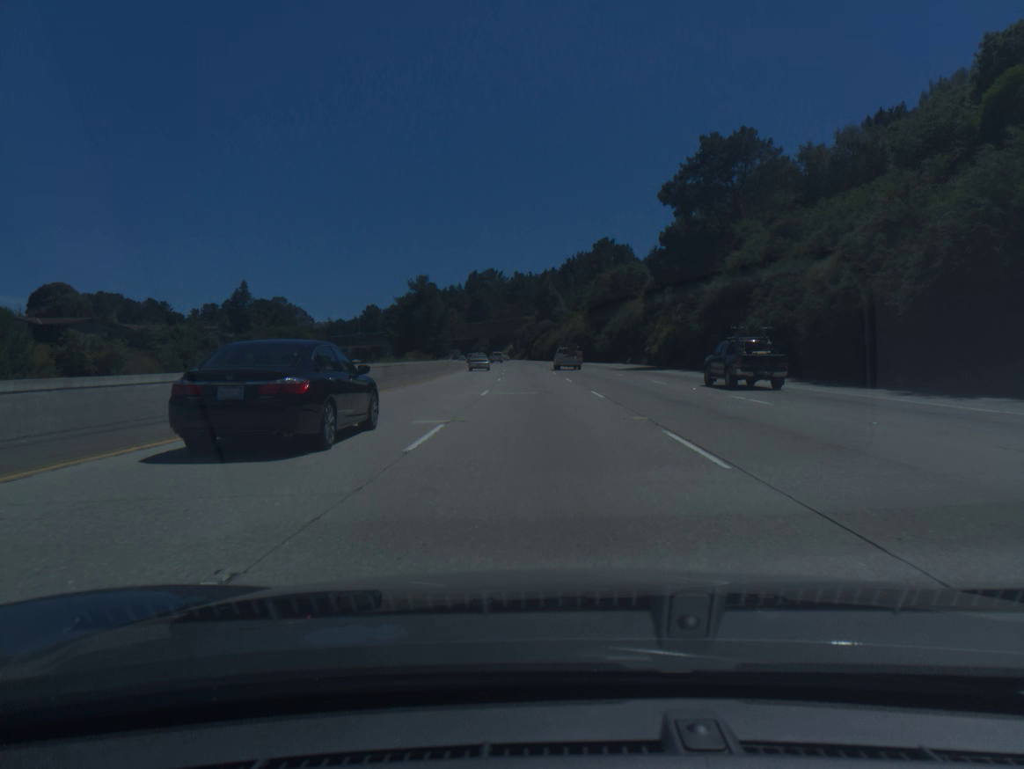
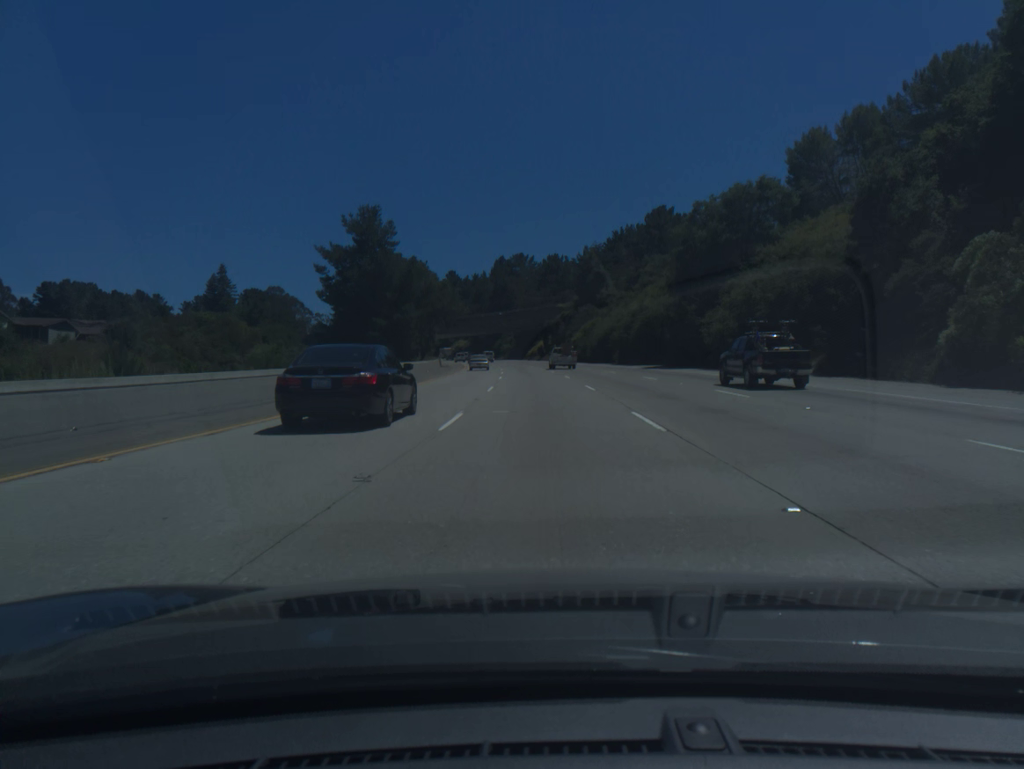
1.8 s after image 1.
(-1.2, +55.2) m; -2°
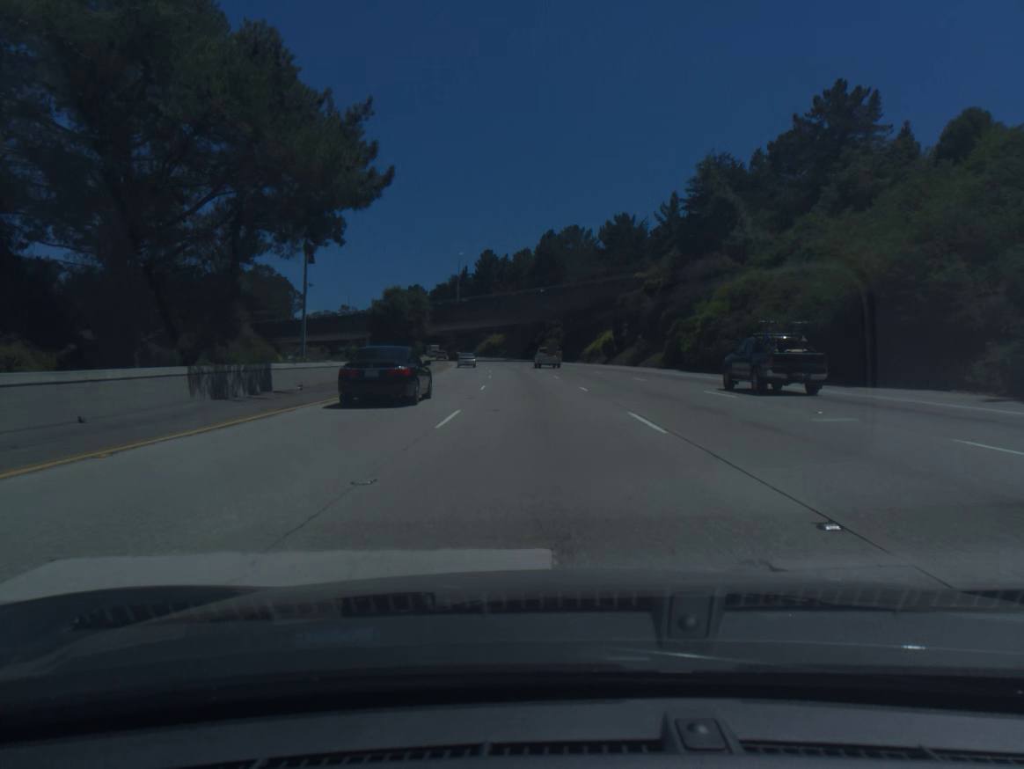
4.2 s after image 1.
(-2.3, +73.4) m; -4°
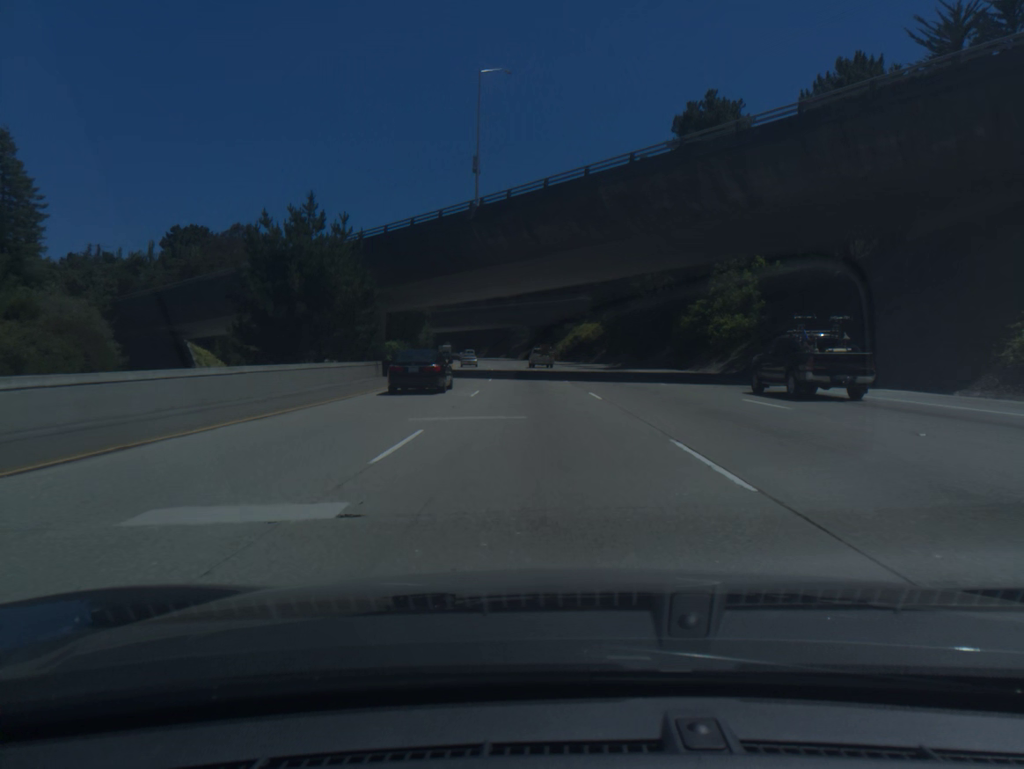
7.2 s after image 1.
(-5.3, +91.2) m; -7°
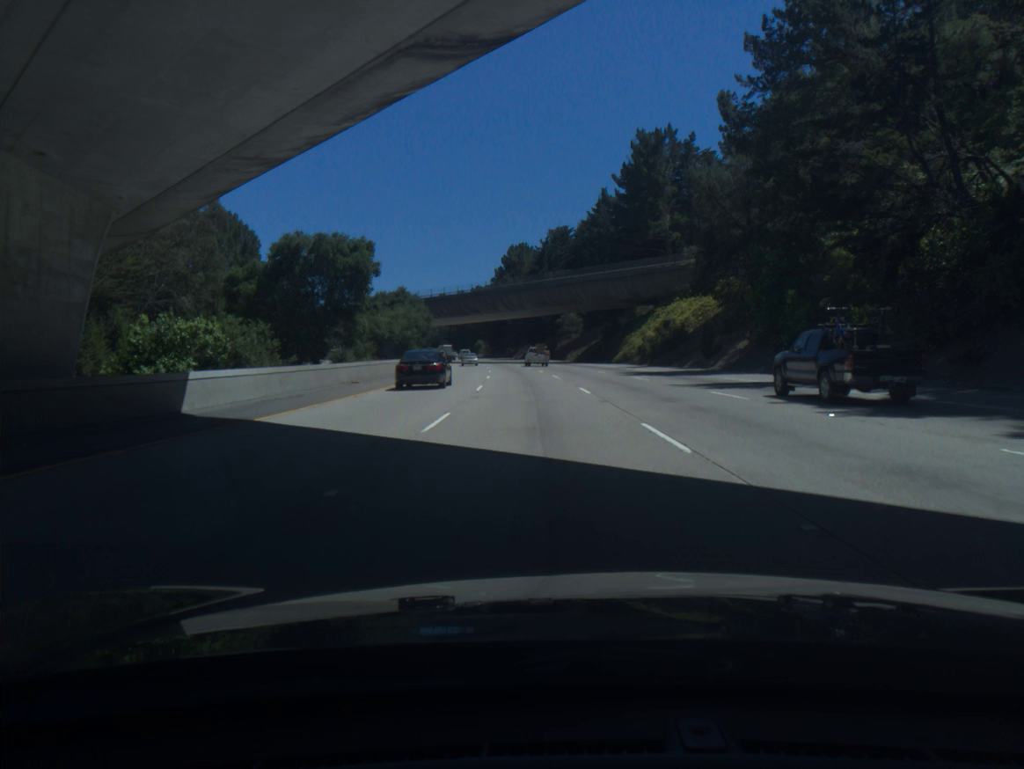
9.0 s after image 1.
(-1.7, +54.8) m; -3°
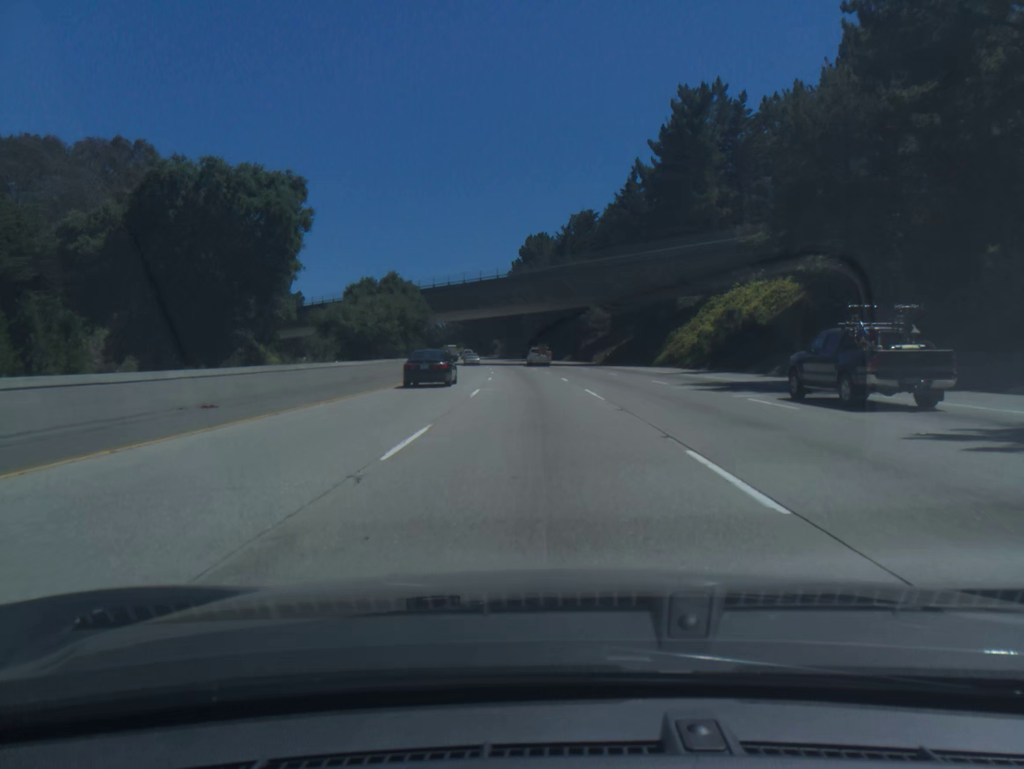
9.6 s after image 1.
(-0.2, +18.3) m; -1°
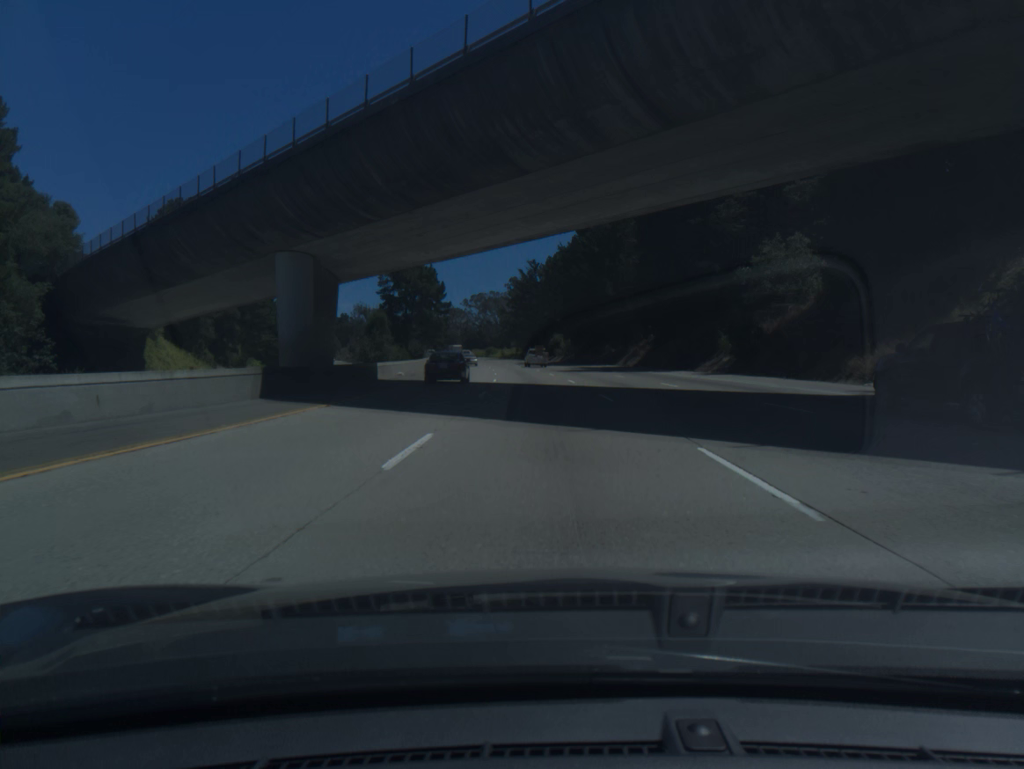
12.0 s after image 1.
(-3.4, +73.1) m; -5°
